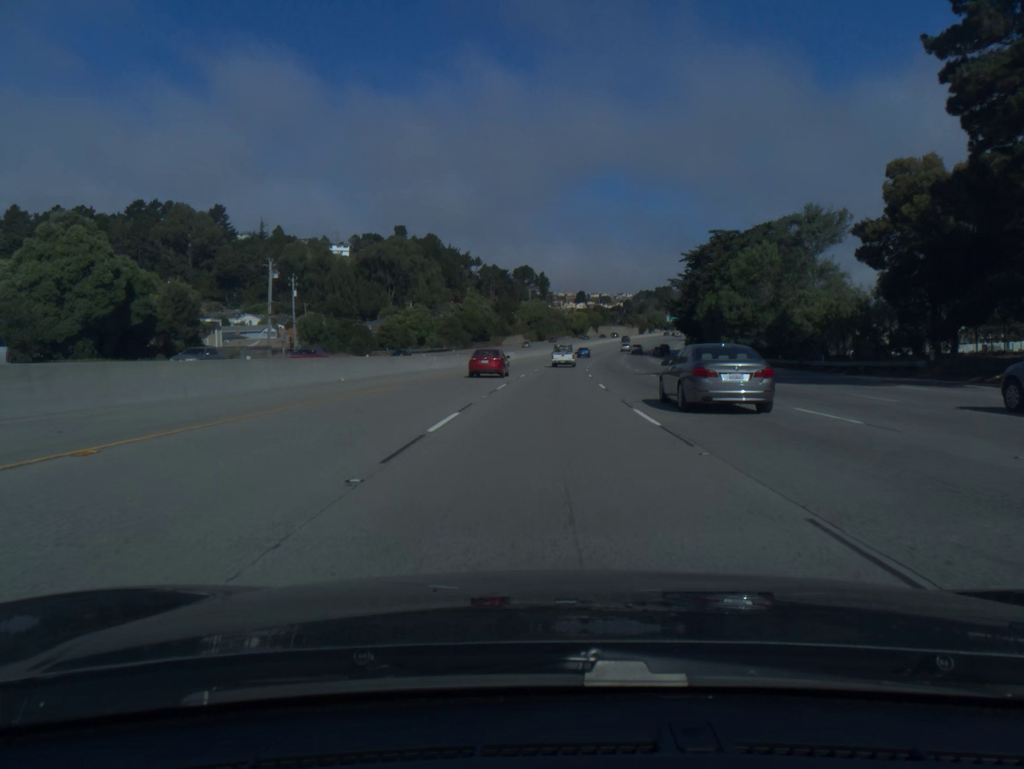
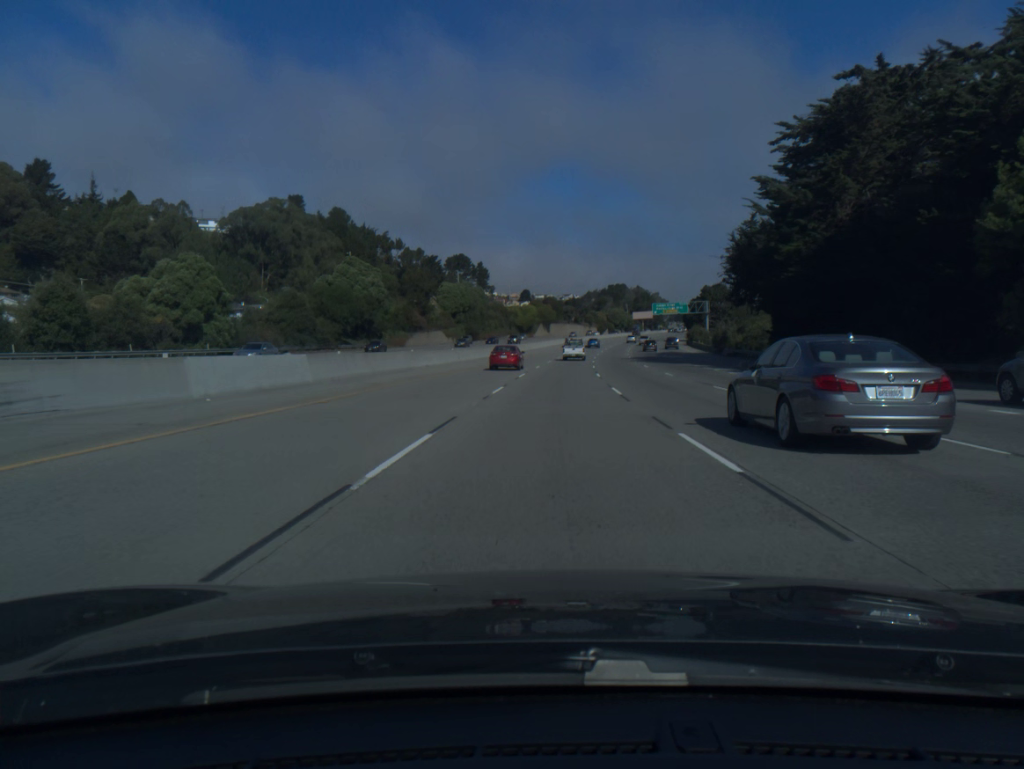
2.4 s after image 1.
(+2.8, +78.1) m; +4°
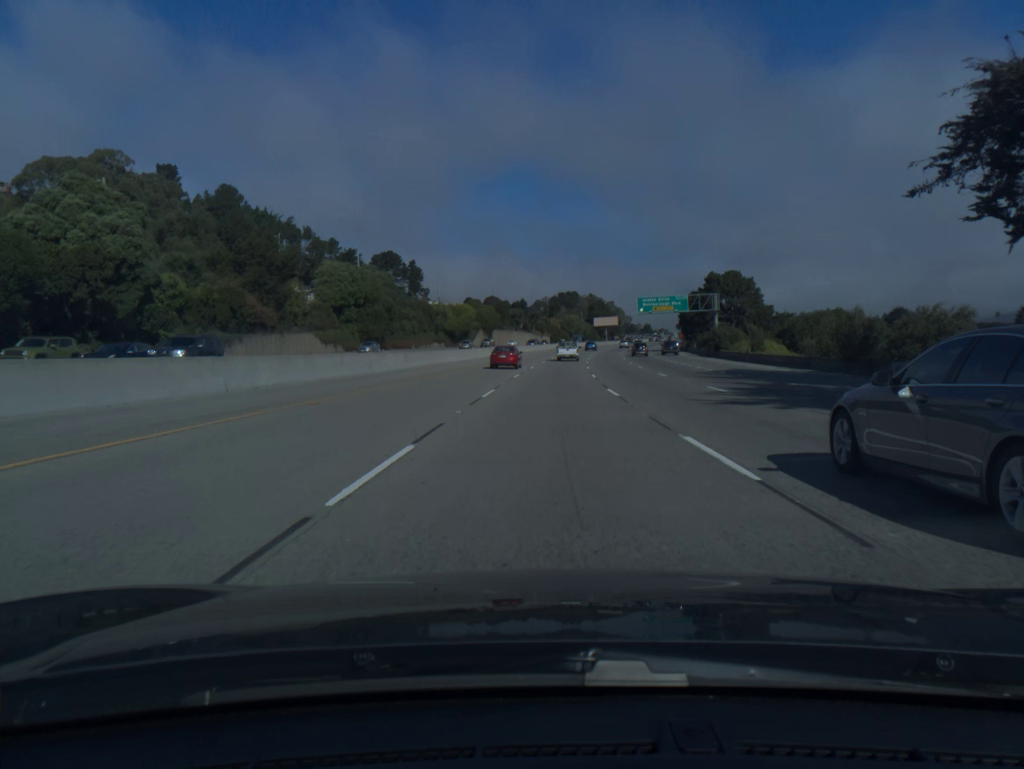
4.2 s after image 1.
(+1.8, +58.7) m; +4°
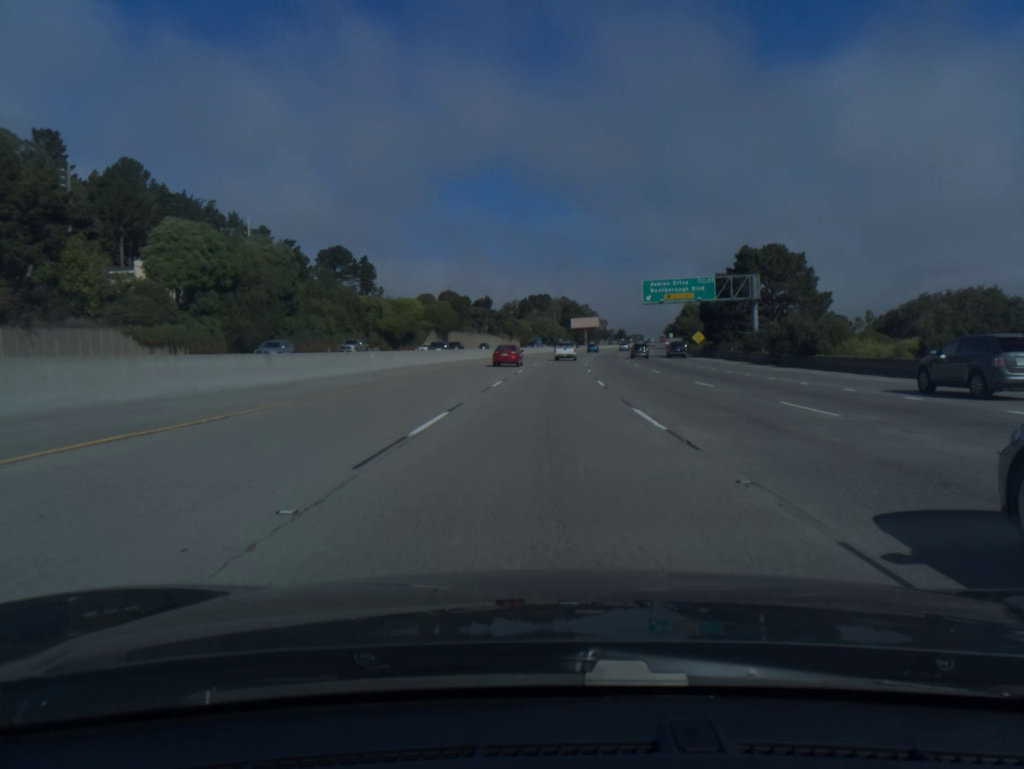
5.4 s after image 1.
(+0.8, +39.1) m; +2°
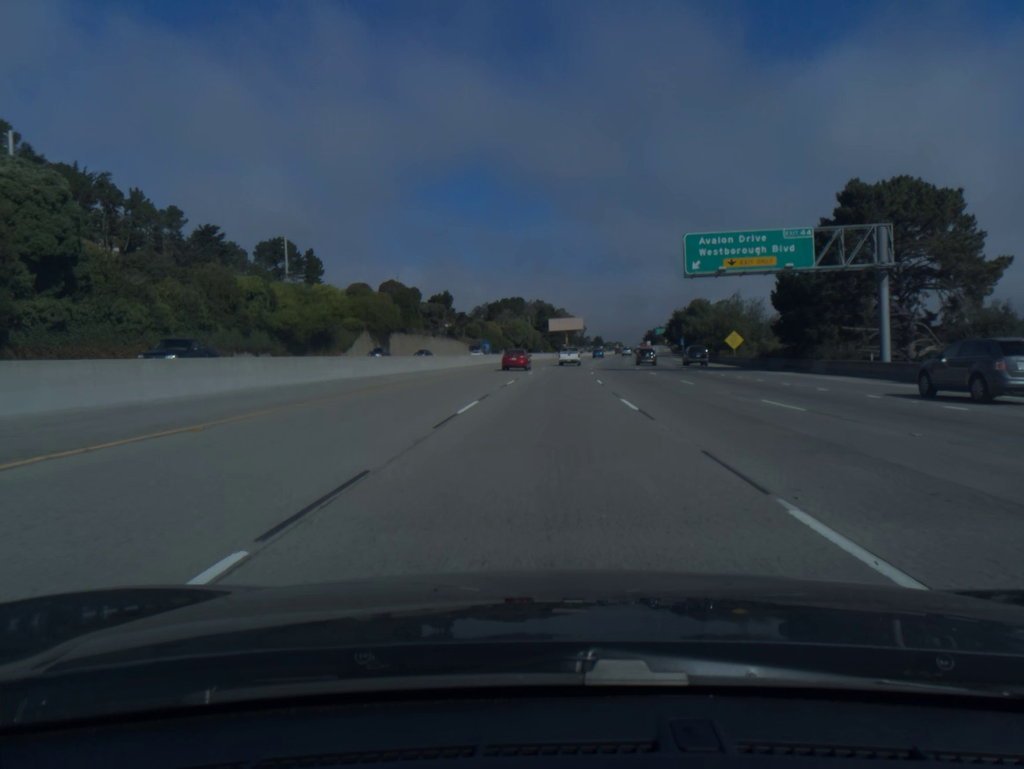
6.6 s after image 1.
(+0.6, +39.0) m; +2°
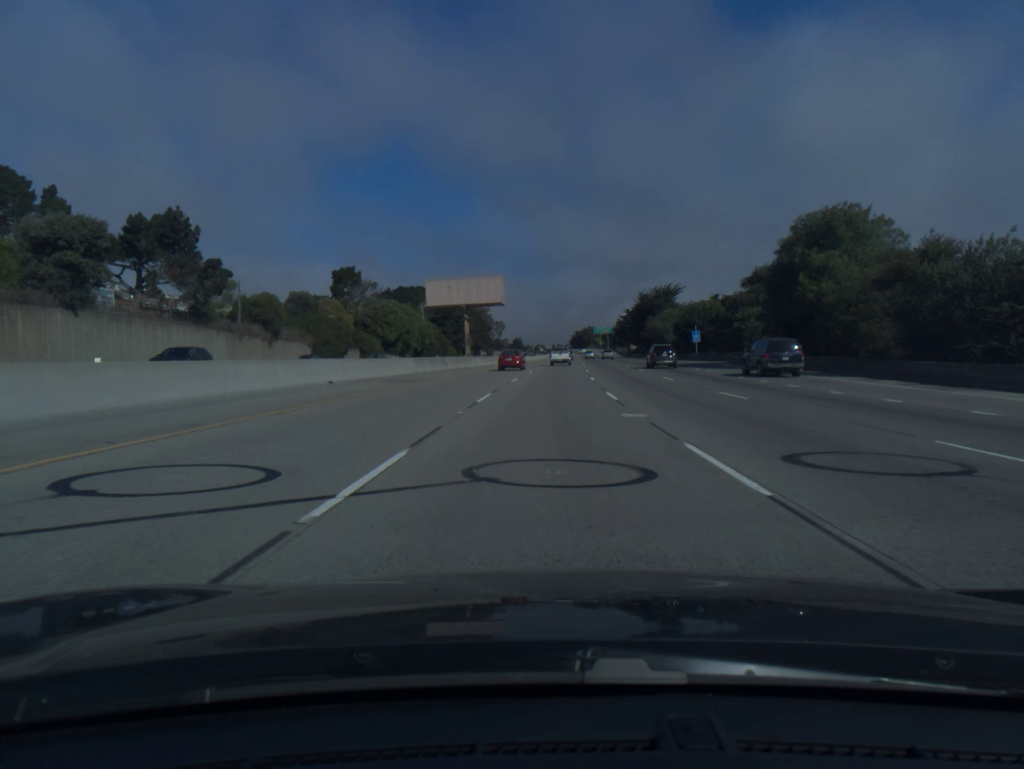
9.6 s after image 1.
(+4.8, +97.4) m; +6°
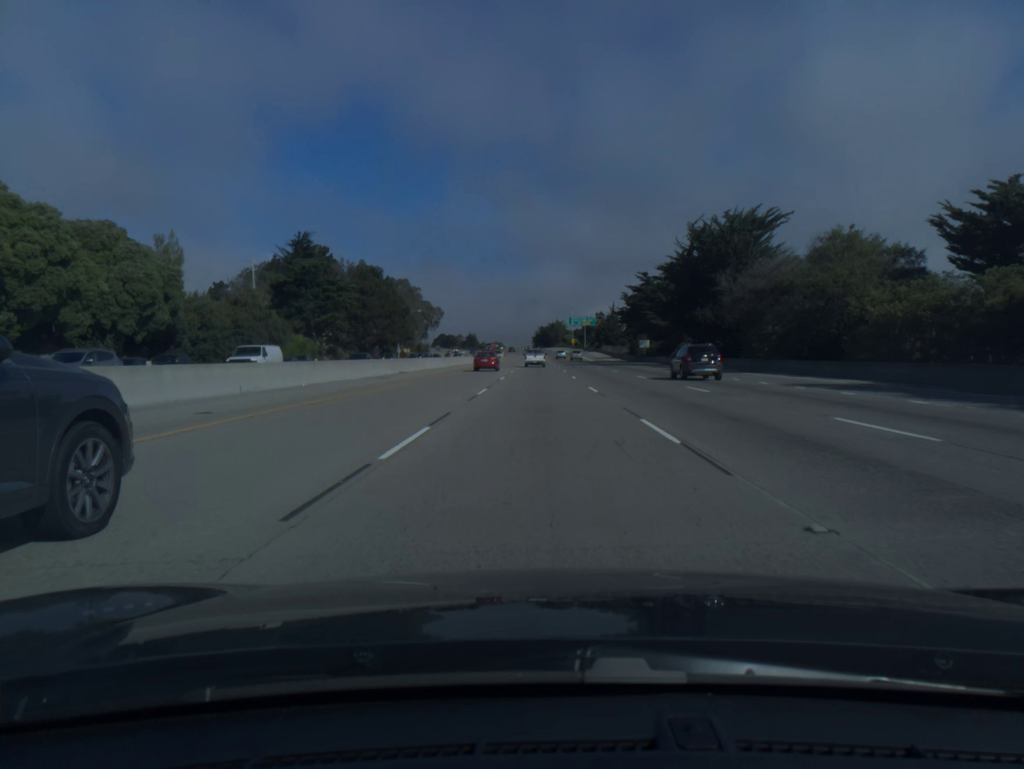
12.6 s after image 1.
(+3.5, +98.8) m; +3°
